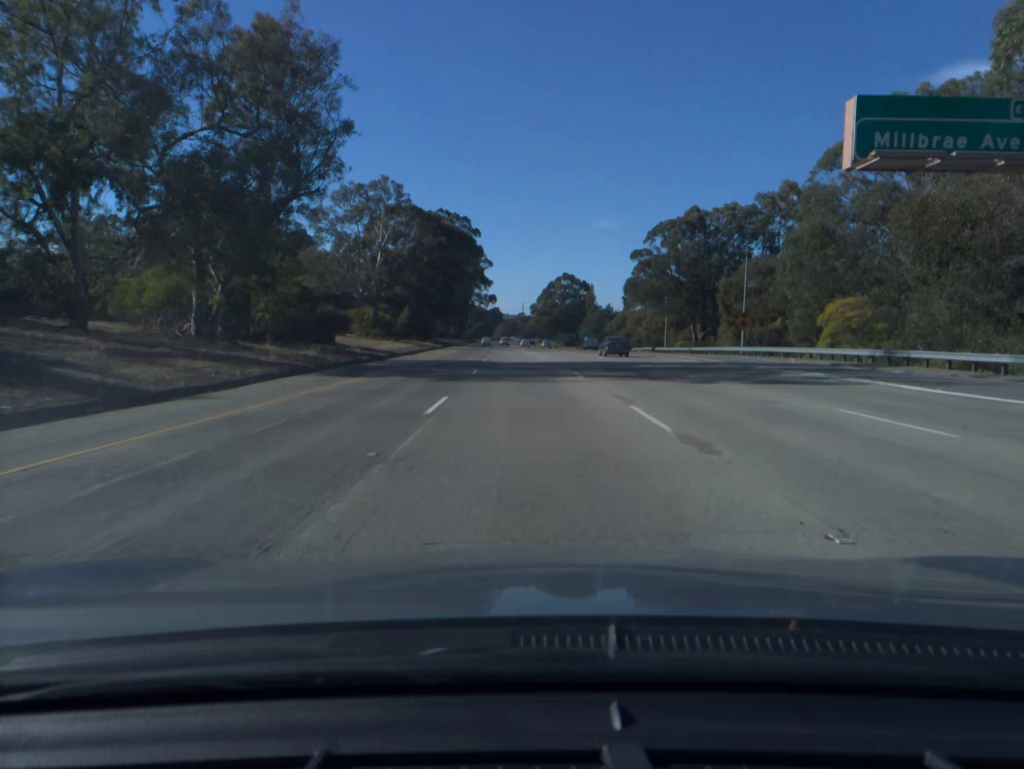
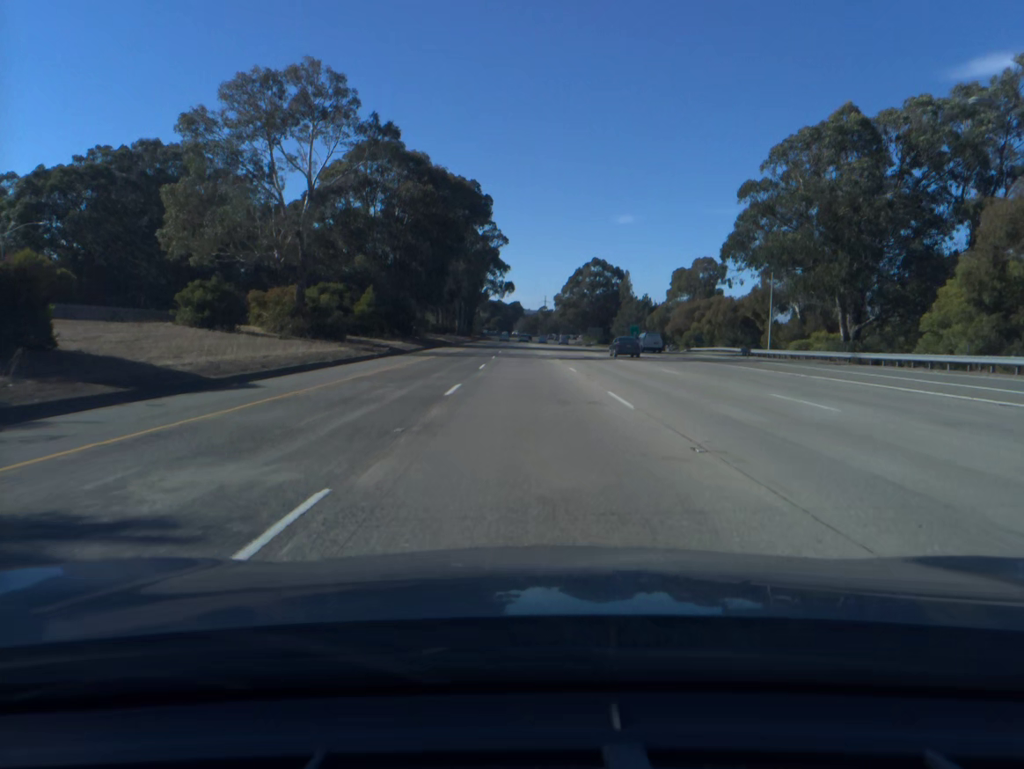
(-0.5, +40.0) m; -2°
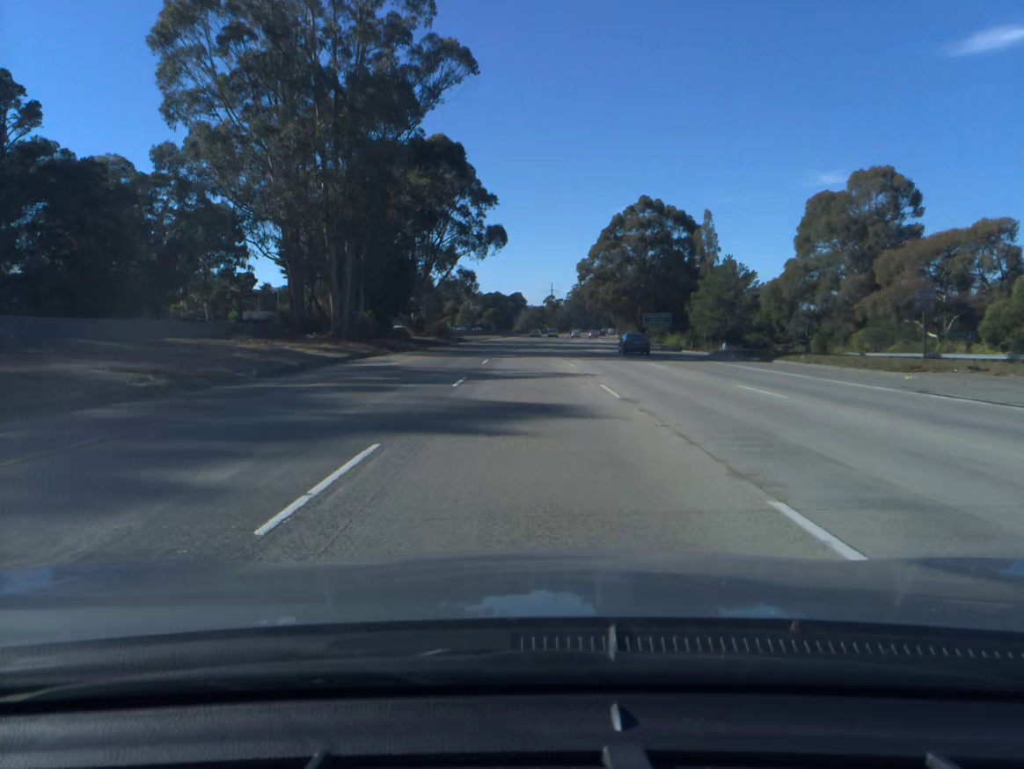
(-0.7, +100.0) m; 0°
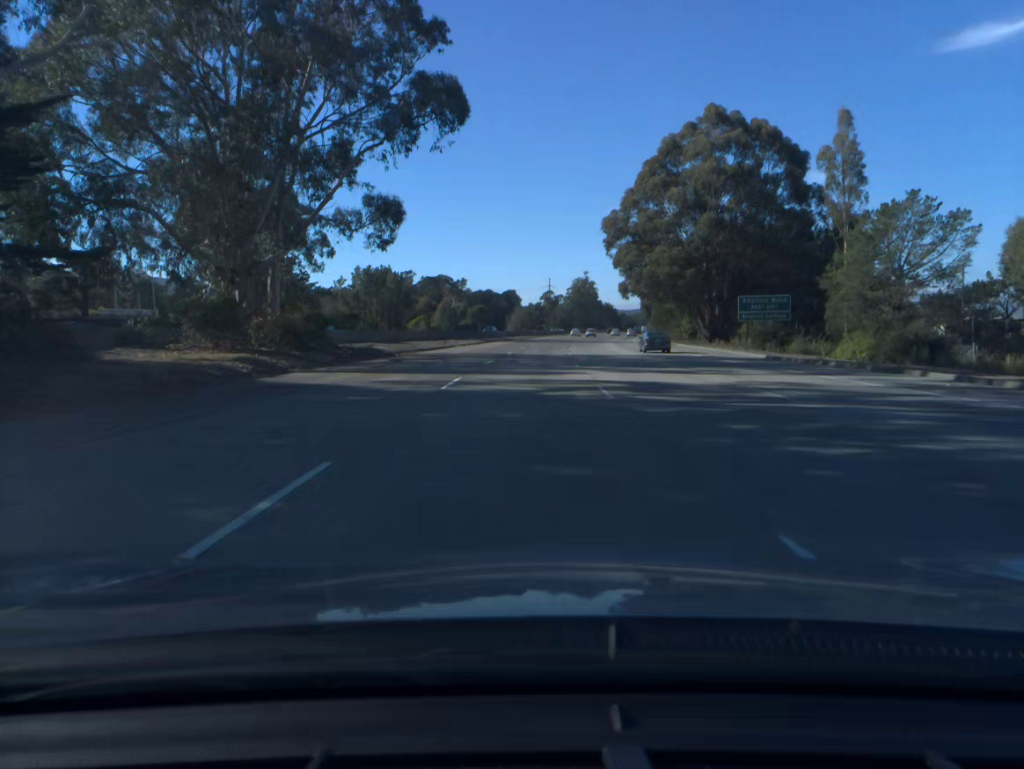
(0.0, +59.5) m; 0°
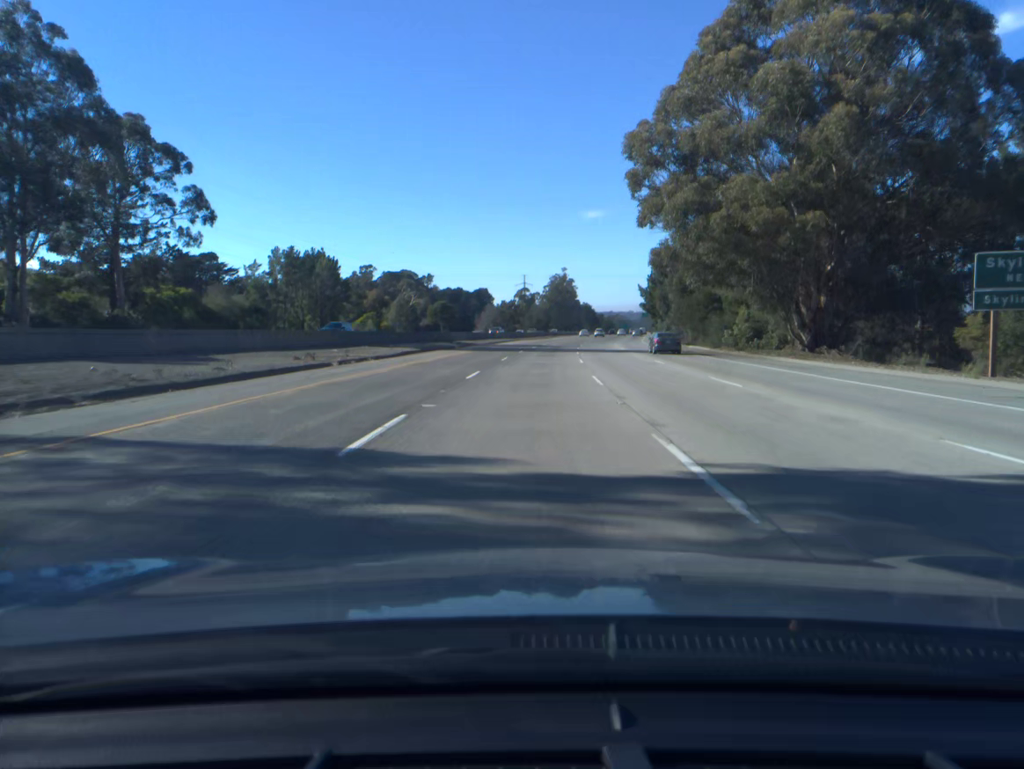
(+0.6, +39.5) m; +2°
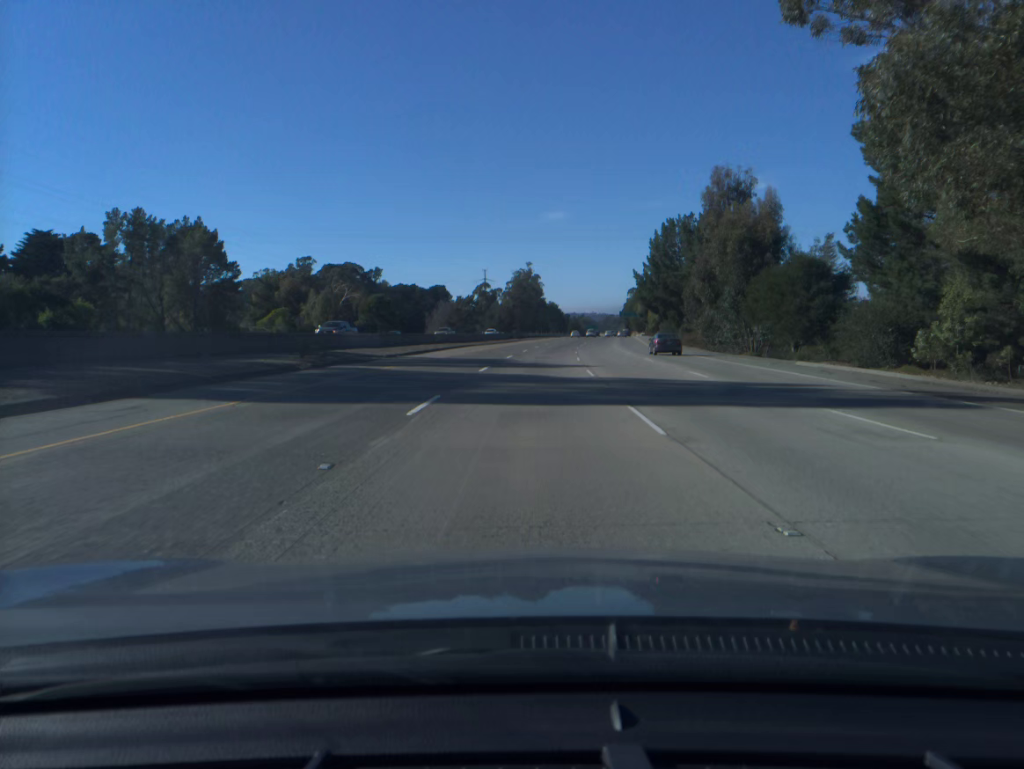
(+0.9, +39.5) m; +3°
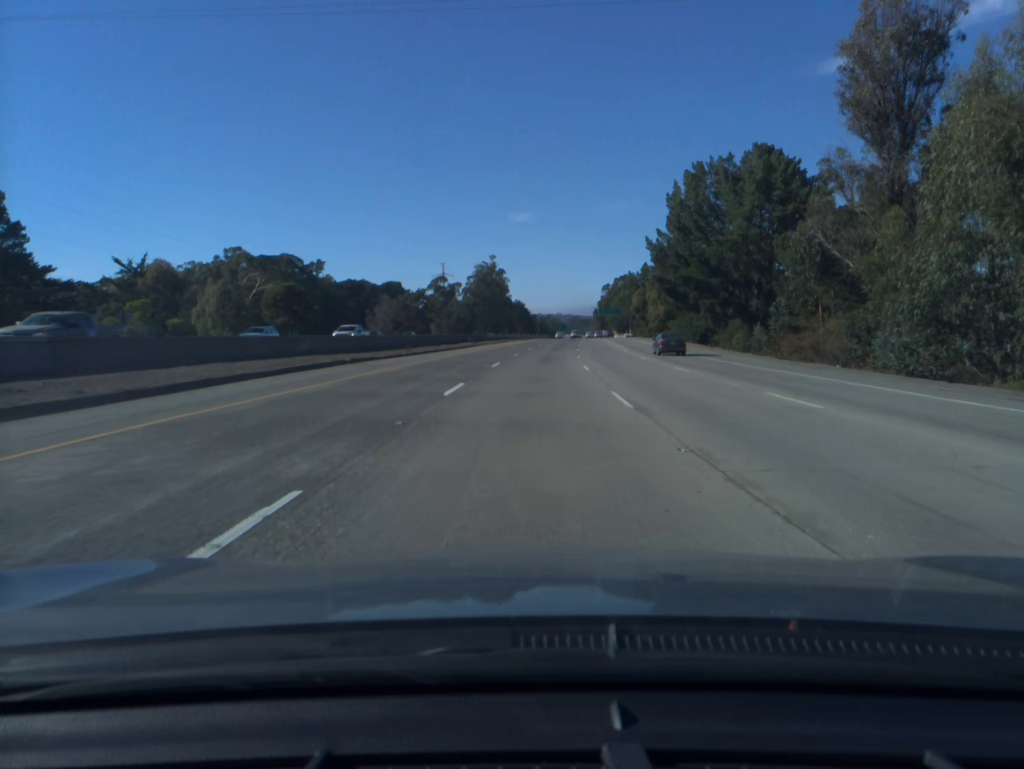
(+0.8, +39.6) m; +2°
